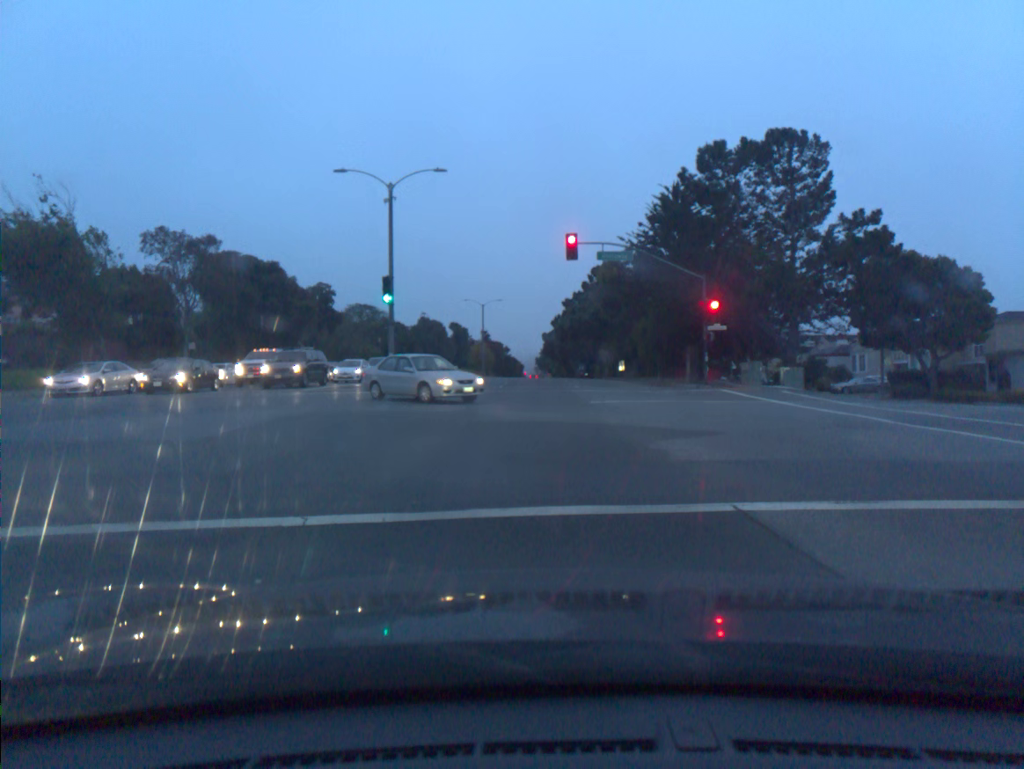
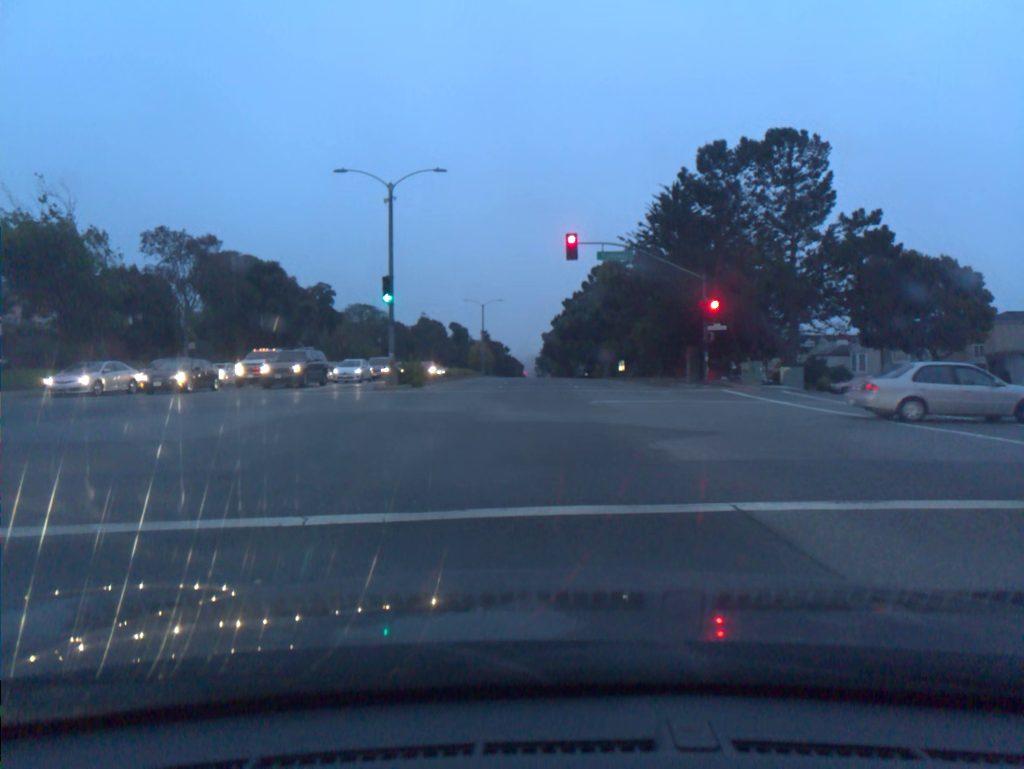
(0.0, 0.0) m; 0°
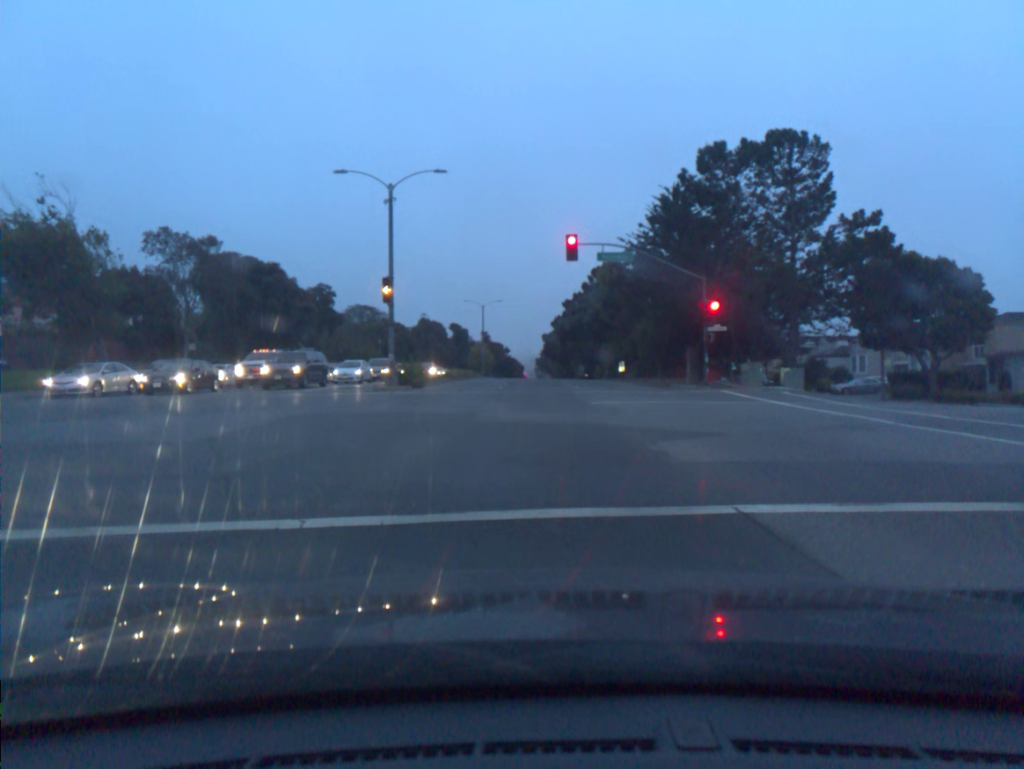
(0.0, 0.0) m; 0°
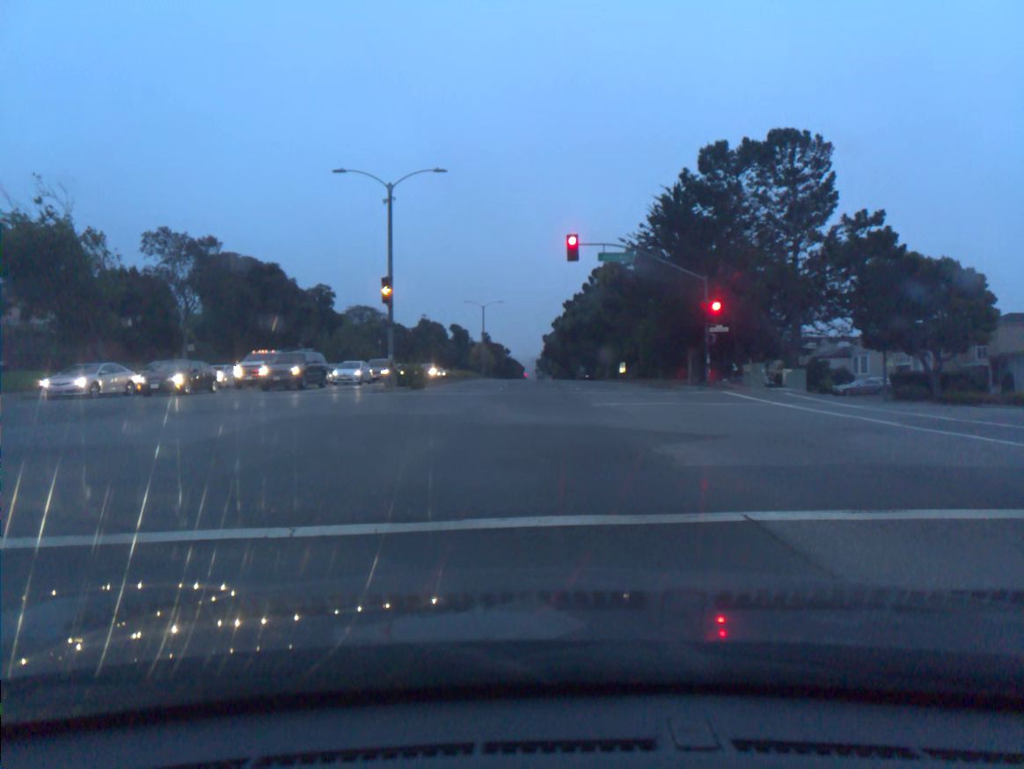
(0.0, +0.2) m; 0°
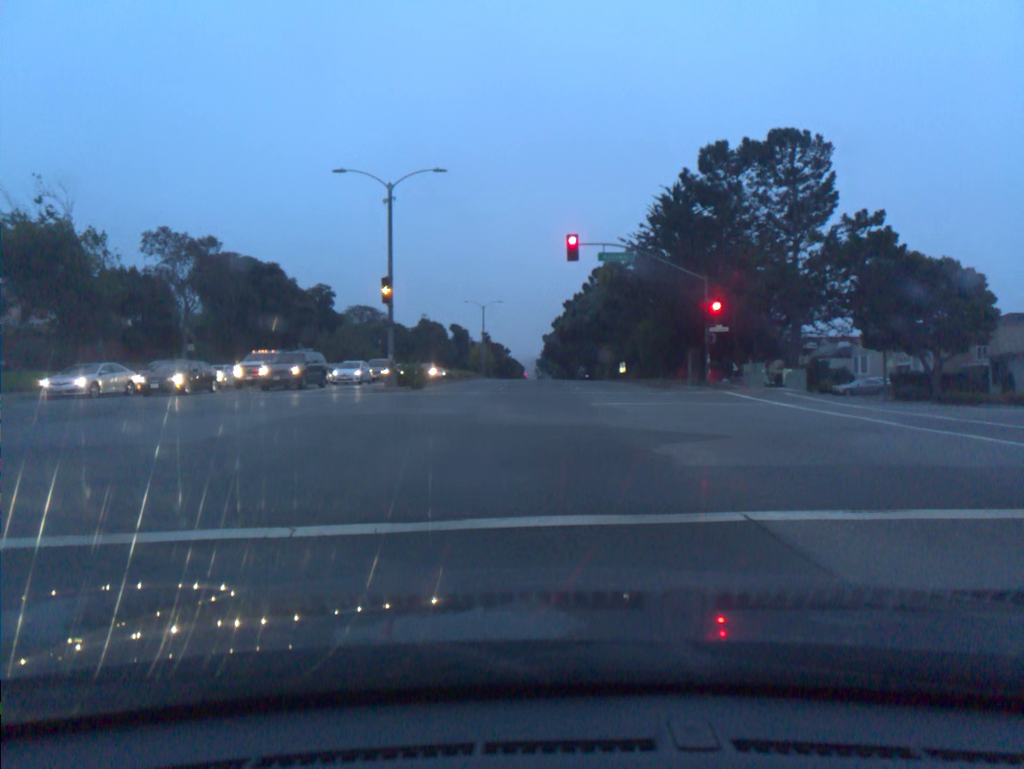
(0.0, 0.0) m; 0°
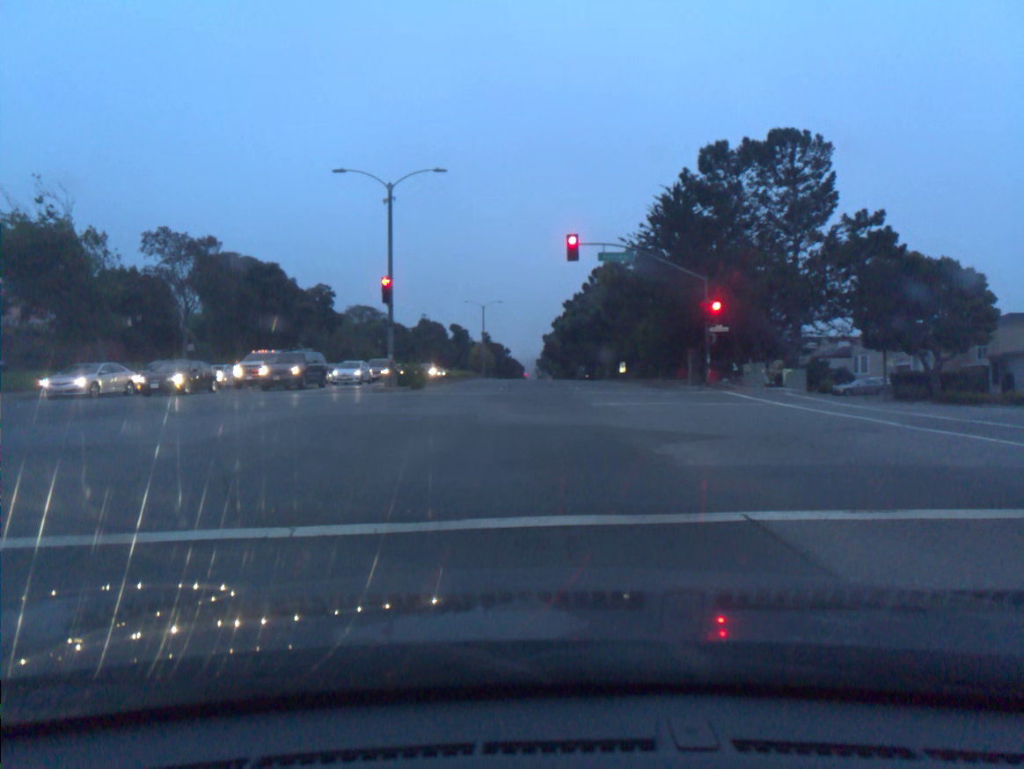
(0.0, 0.0) m; 0°
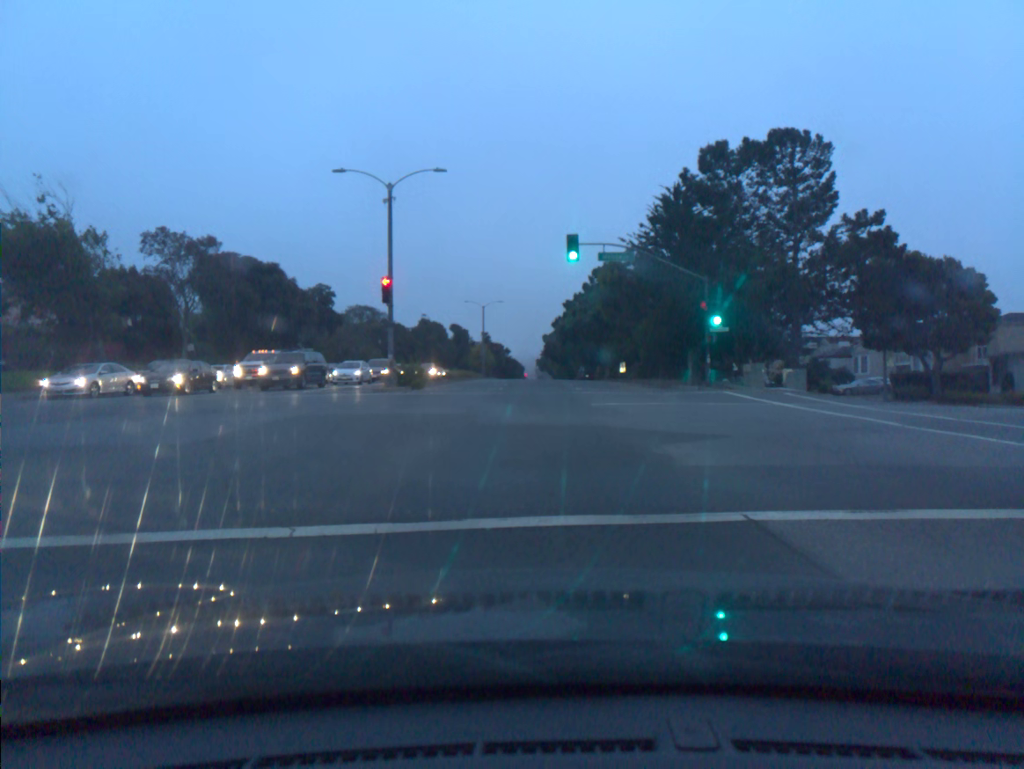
(0.0, 0.0) m; 0°
